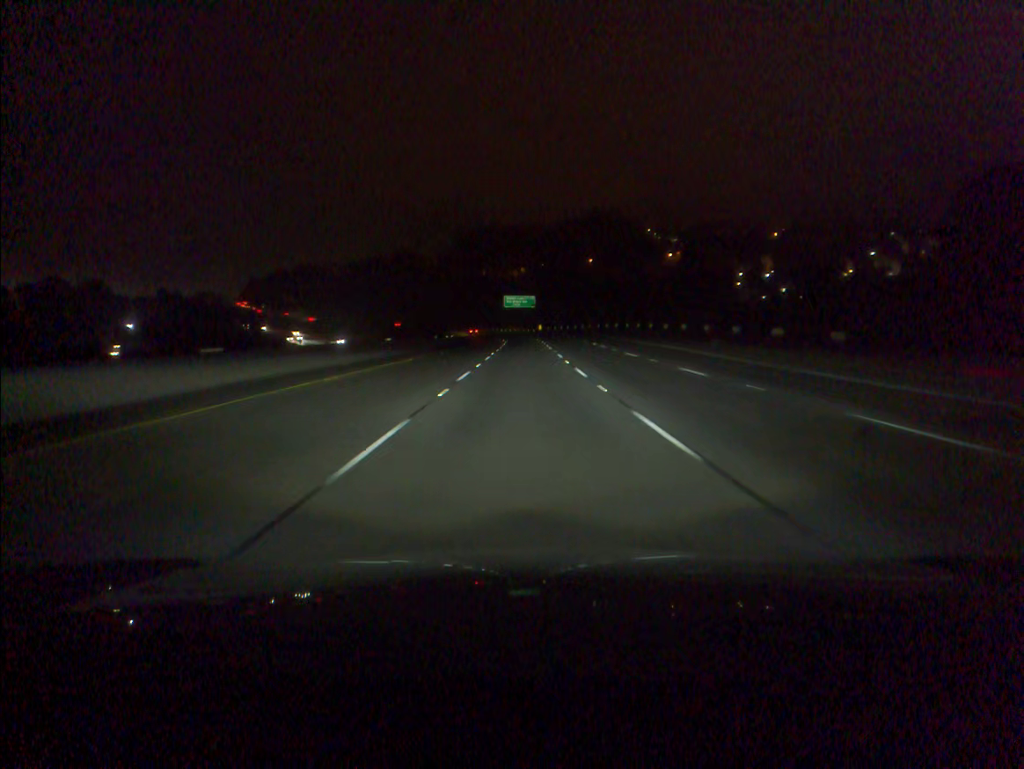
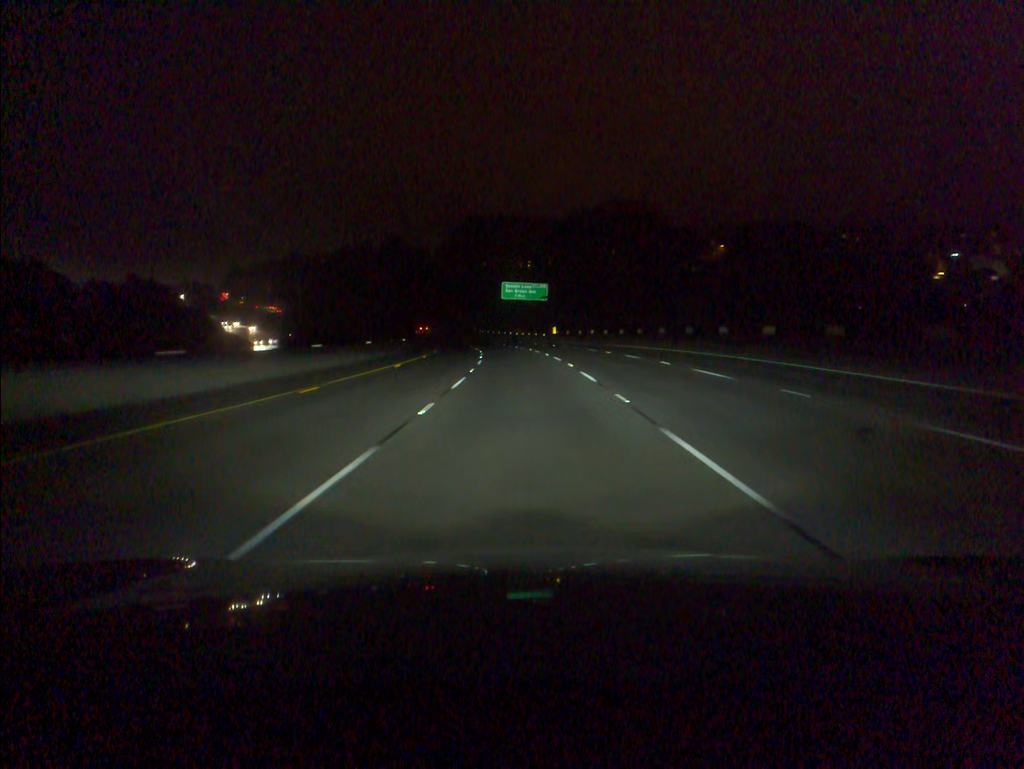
(-0.1, +61.1) m; 0°
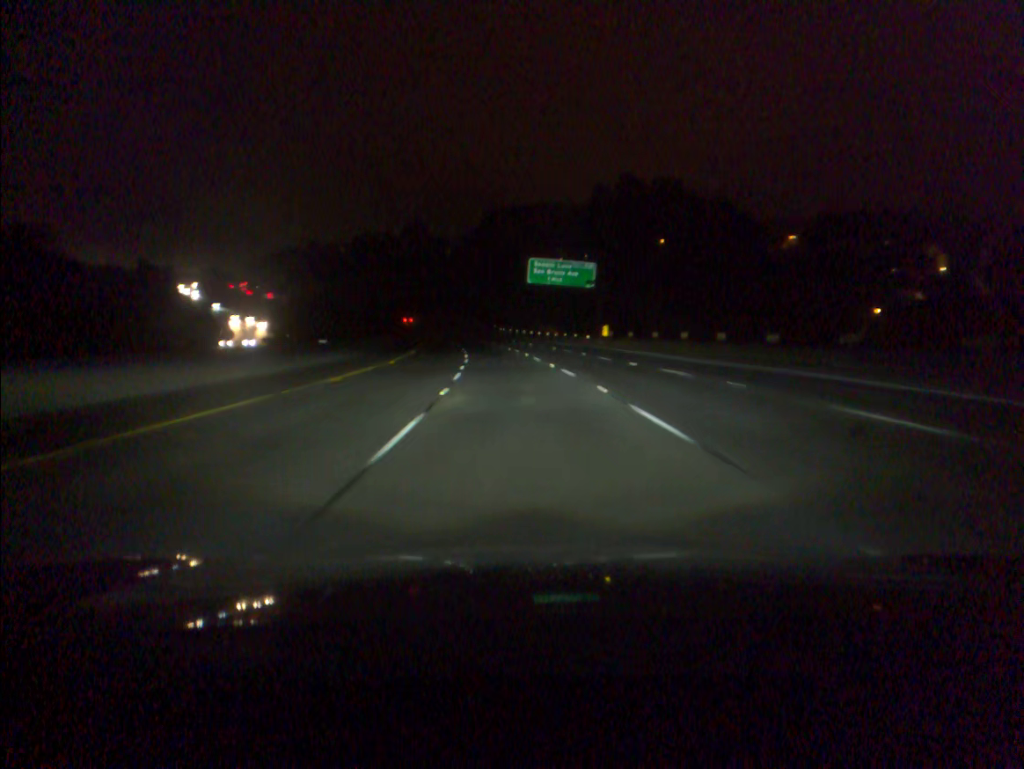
(-0.7, +40.2) m; -2°
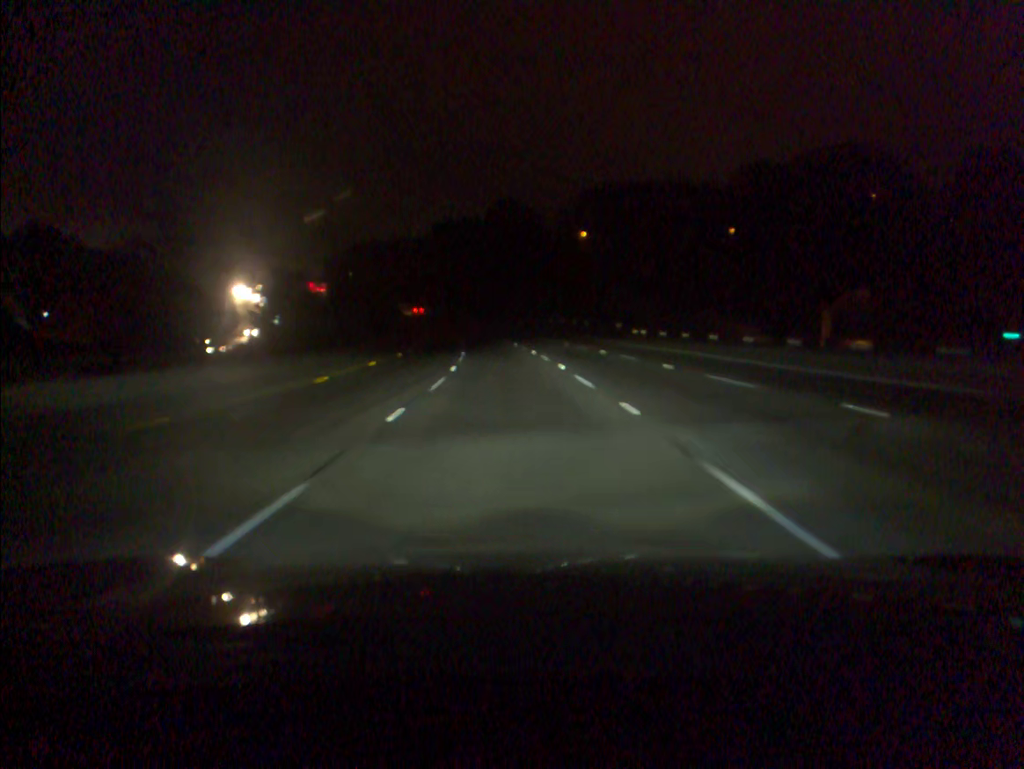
(-4.7, +79.0) m; -7°
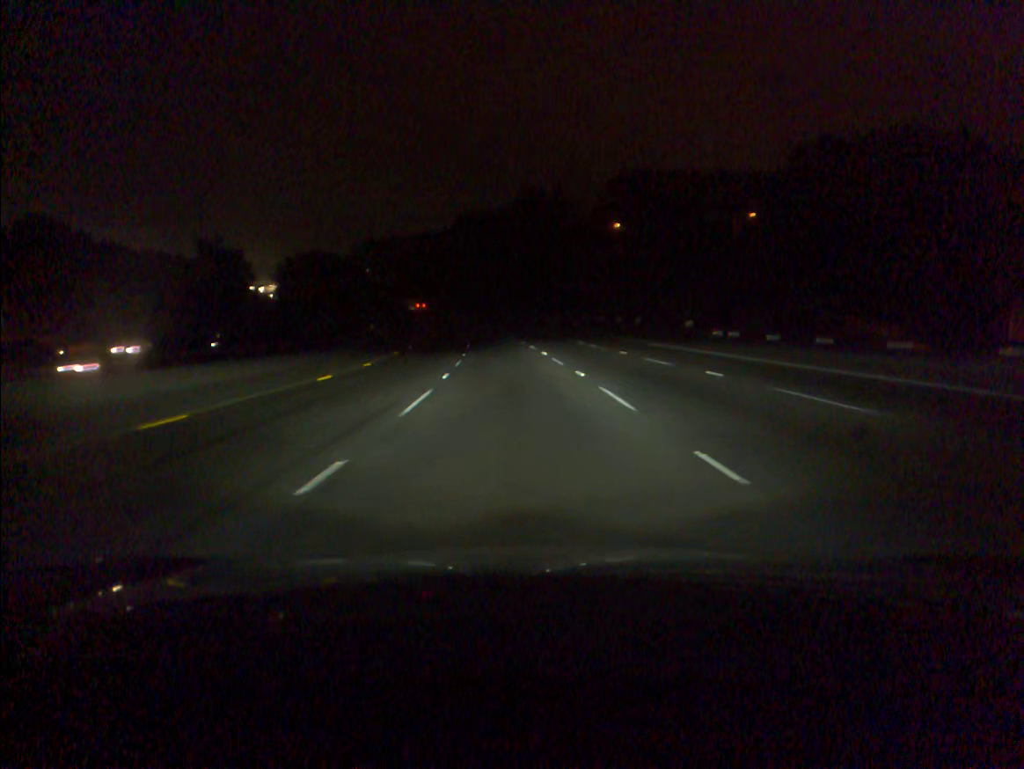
(-0.3, +19.6) m; -2°
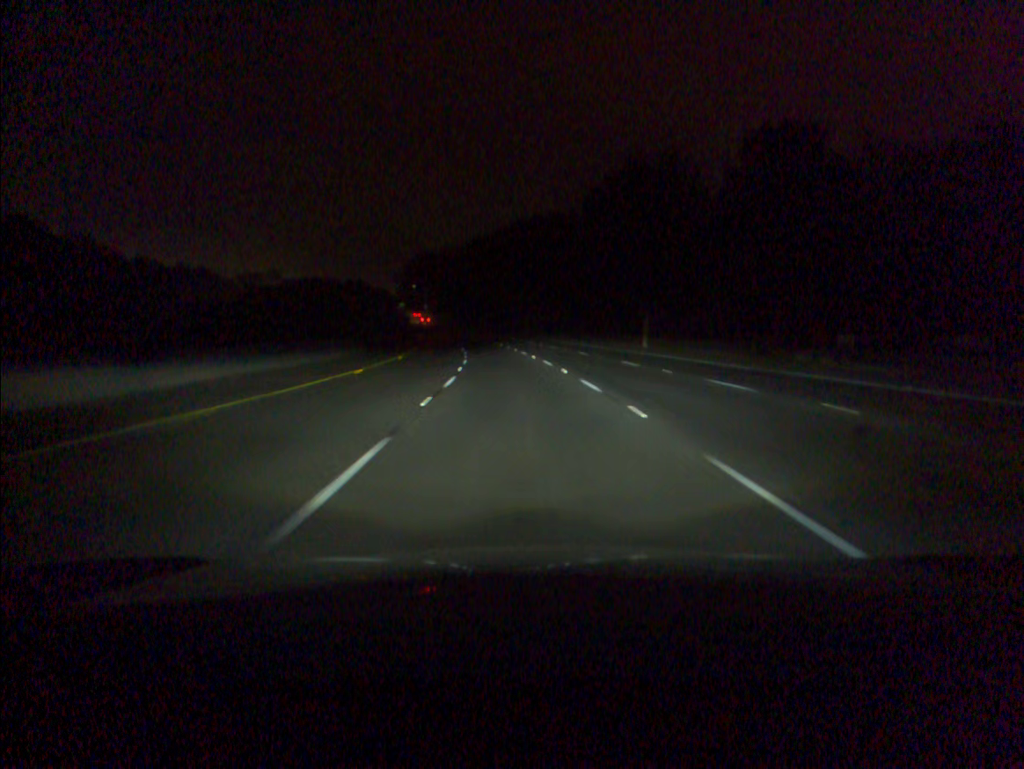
(-2.6, +58.5) m; -5°
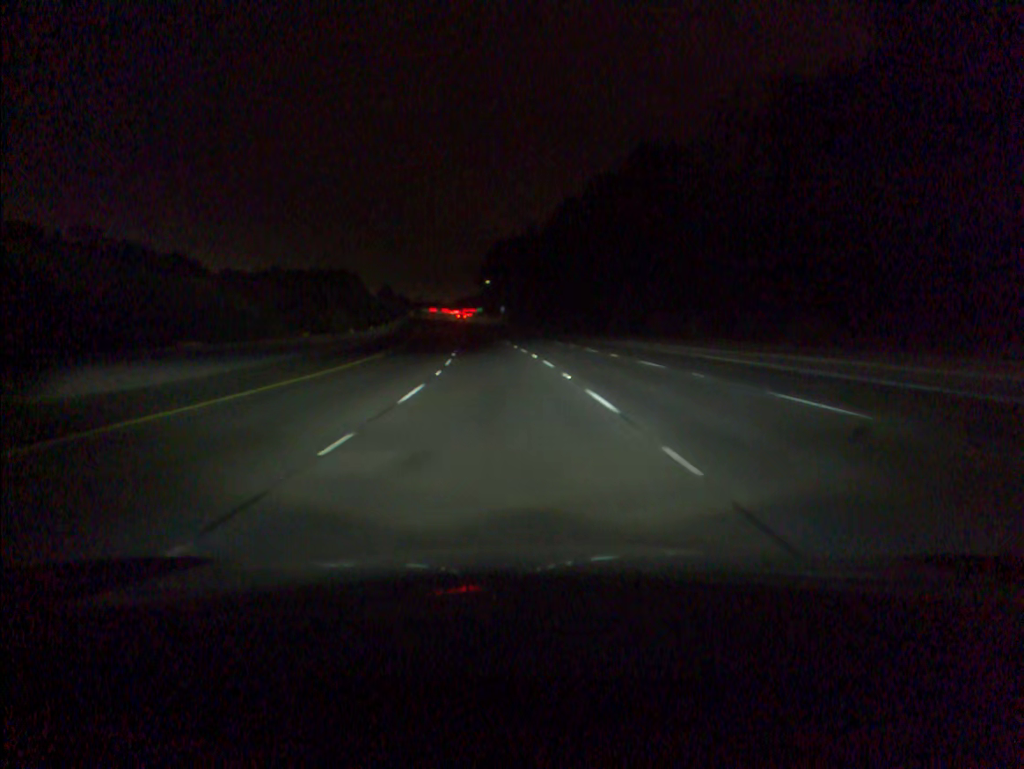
(-4.4, +78.1) m; -7°
